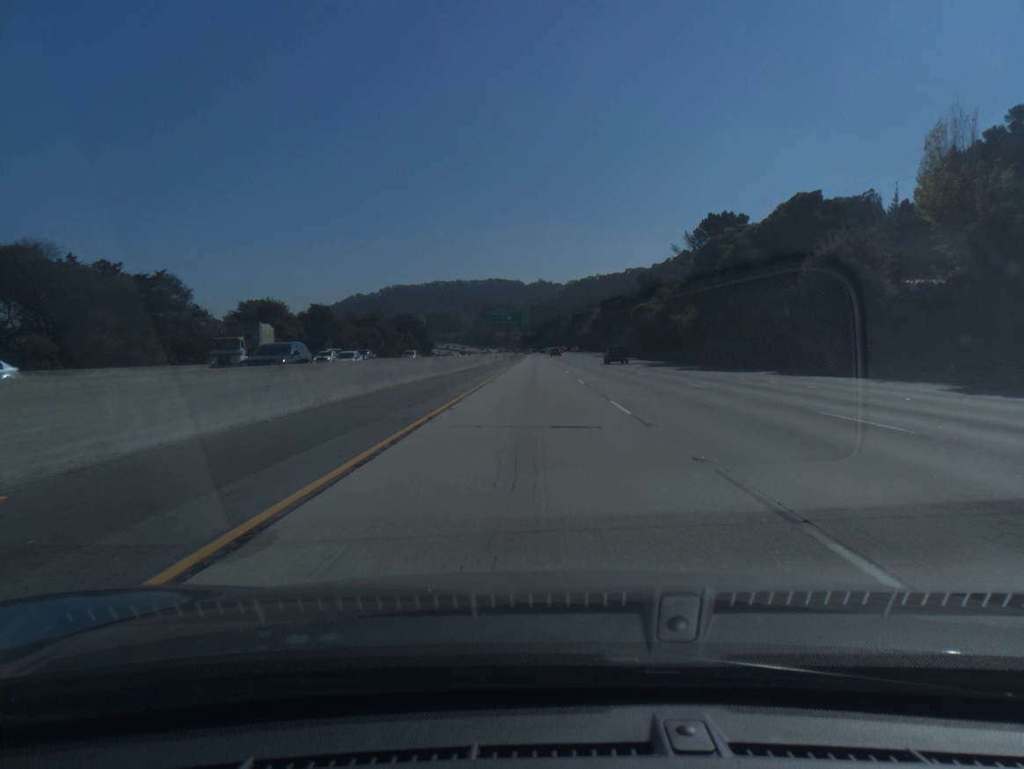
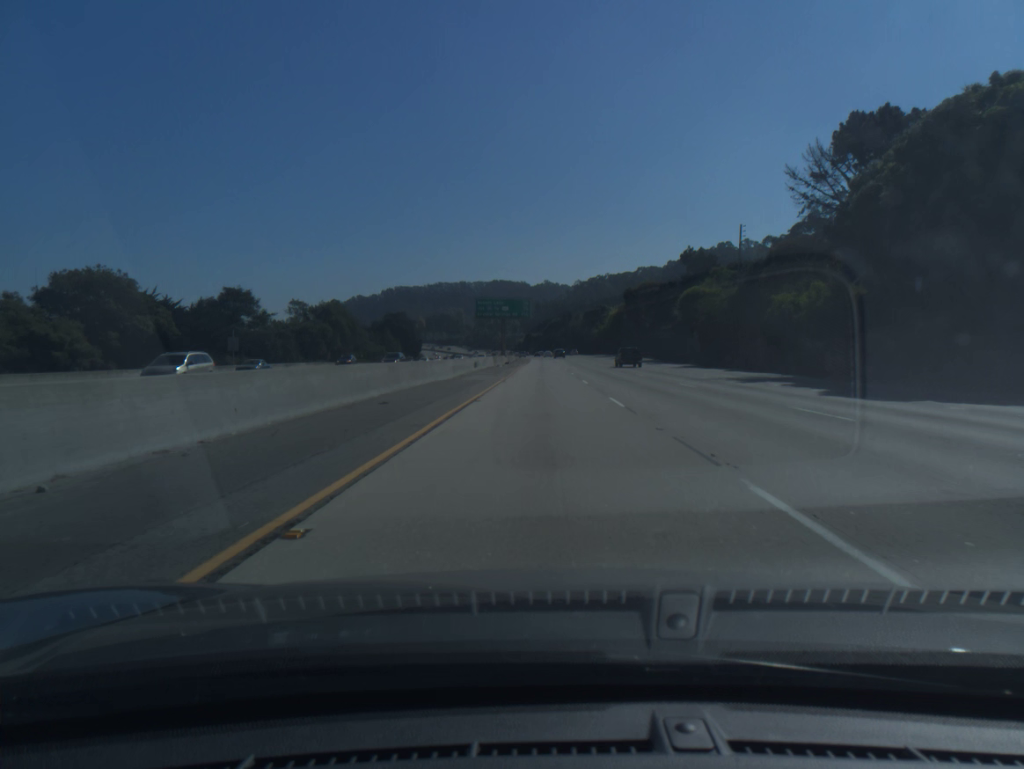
(-0.1, +40.0) m; 0°
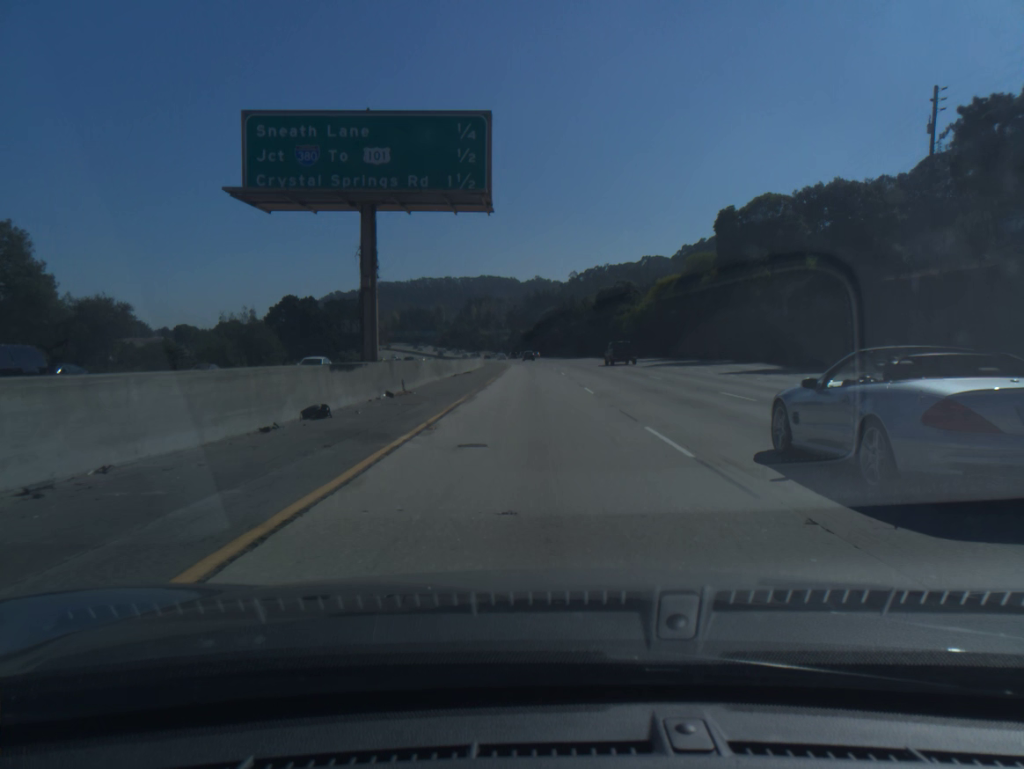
(+0.5, +80.2) m; +1°
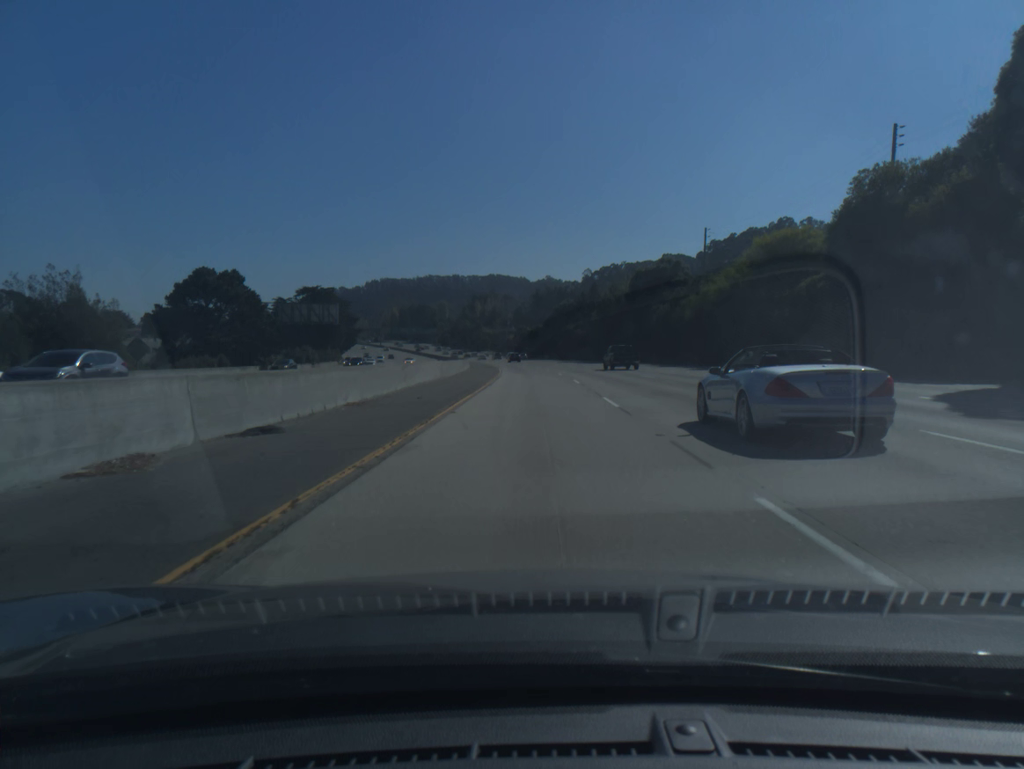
(-0.2, +40.2) m; -1°
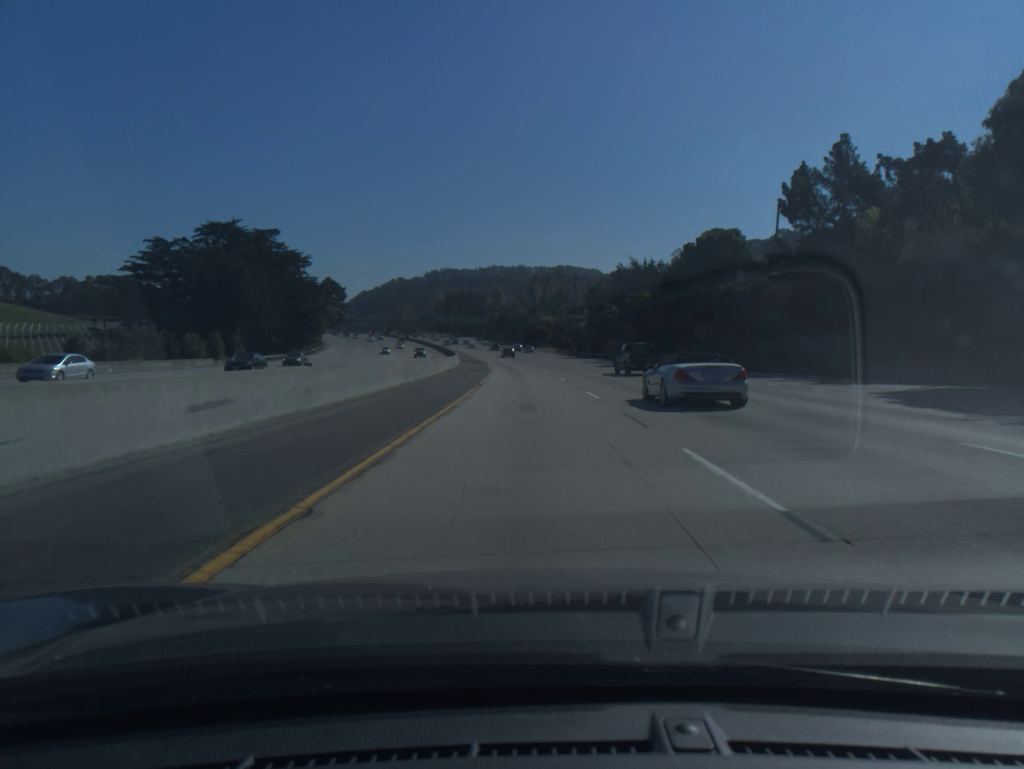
(-3.3, +100.5) m; -5°
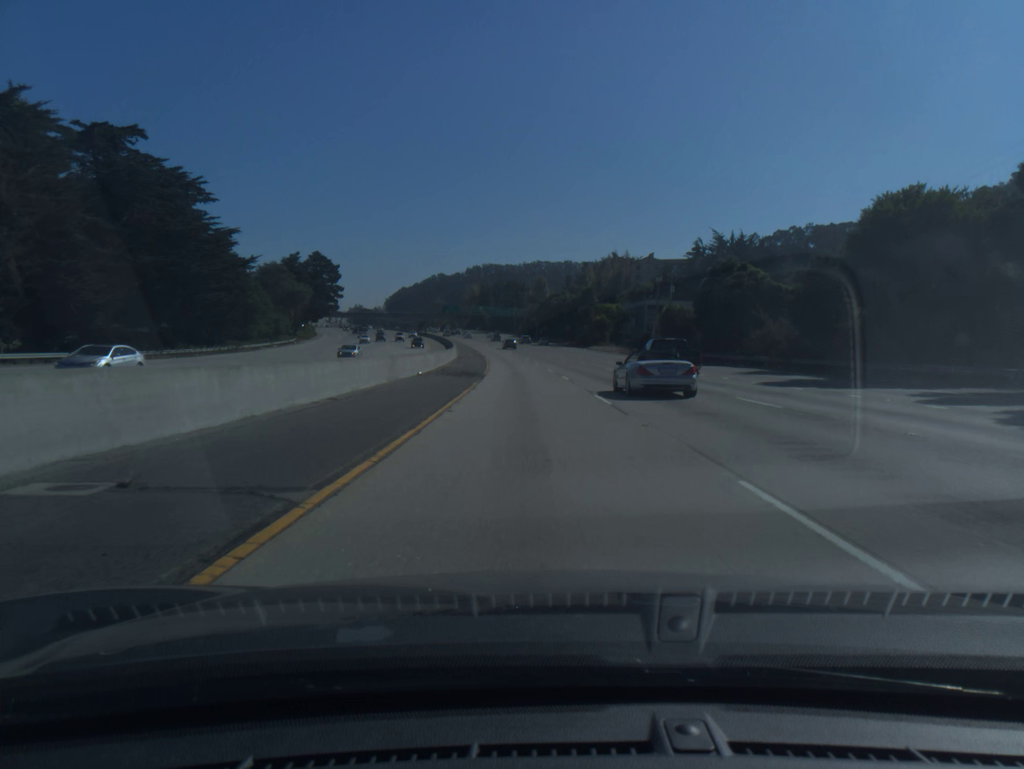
(-1.8, +60.4) m; -3°
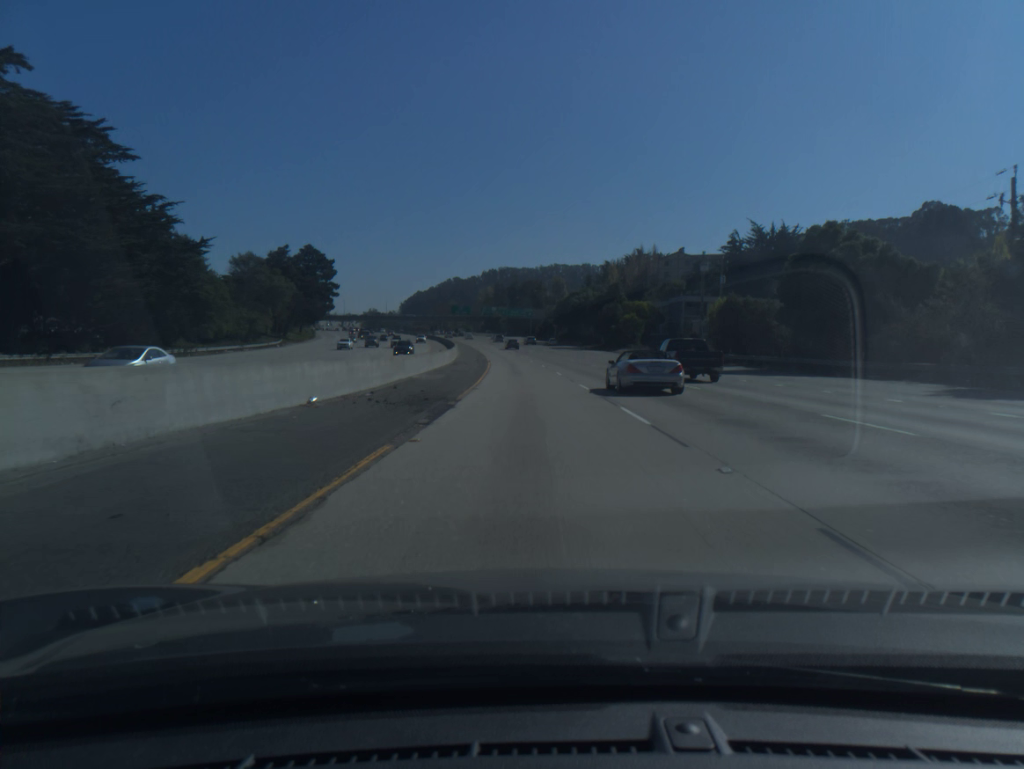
(-0.2, +20.2) m; -1°
